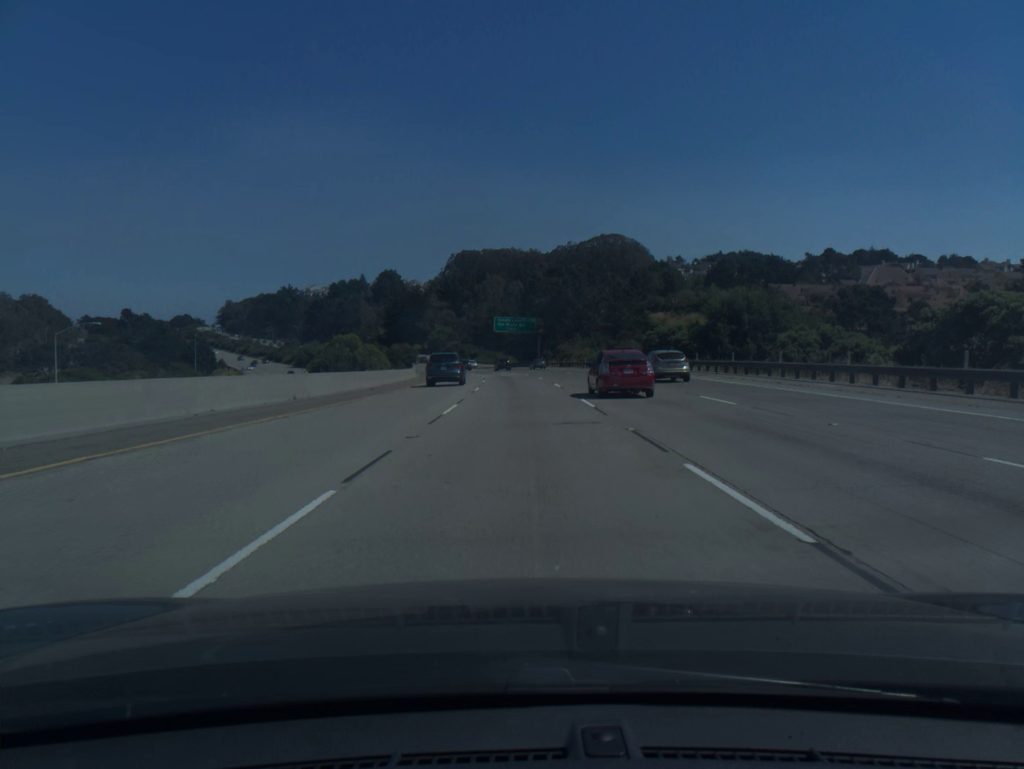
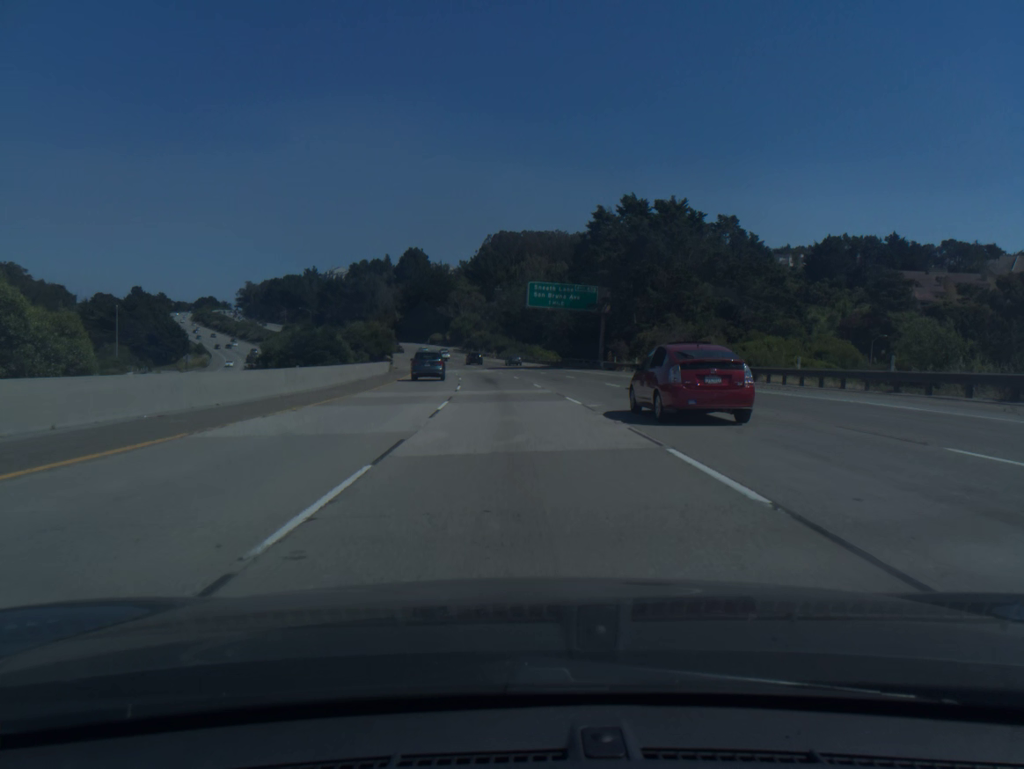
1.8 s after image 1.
(-0.8, +57.1) m; -3°
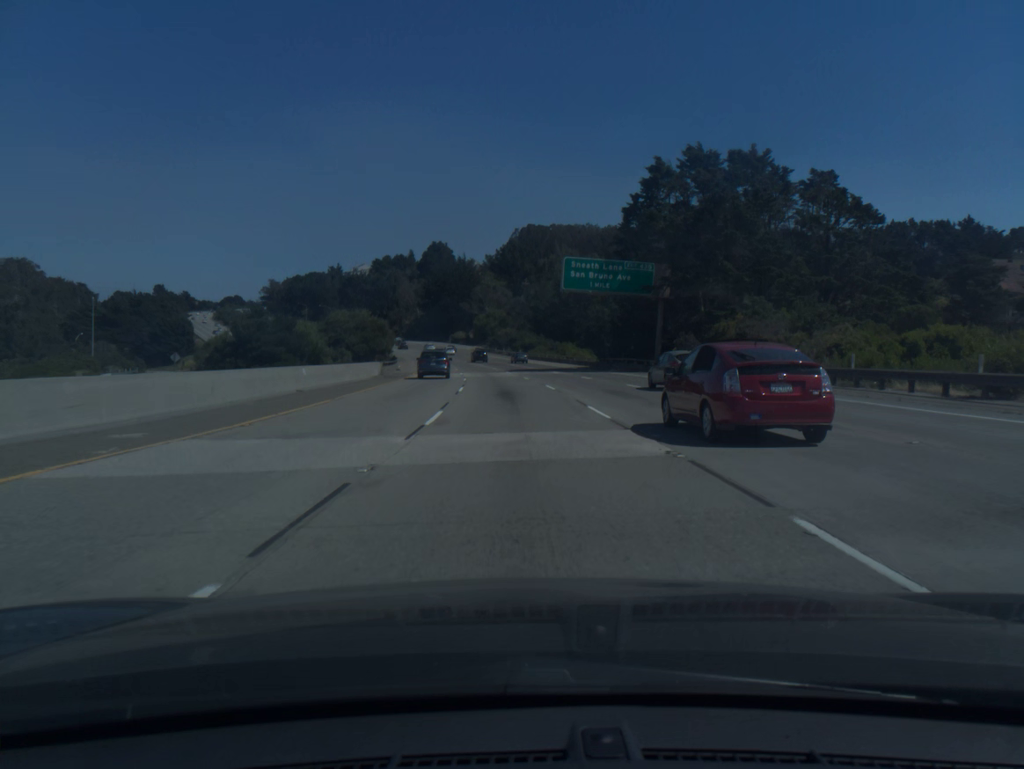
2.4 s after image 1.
(-0.3, +19.1) m; -2°
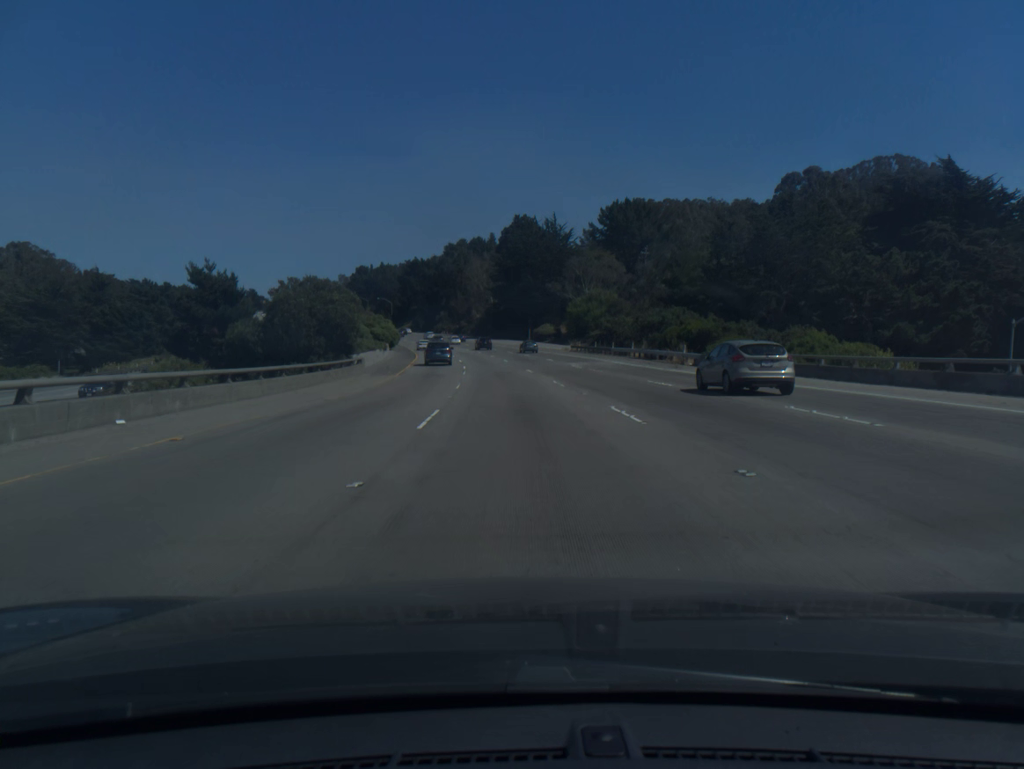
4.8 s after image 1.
(-4.7, +75.9) m; -7°
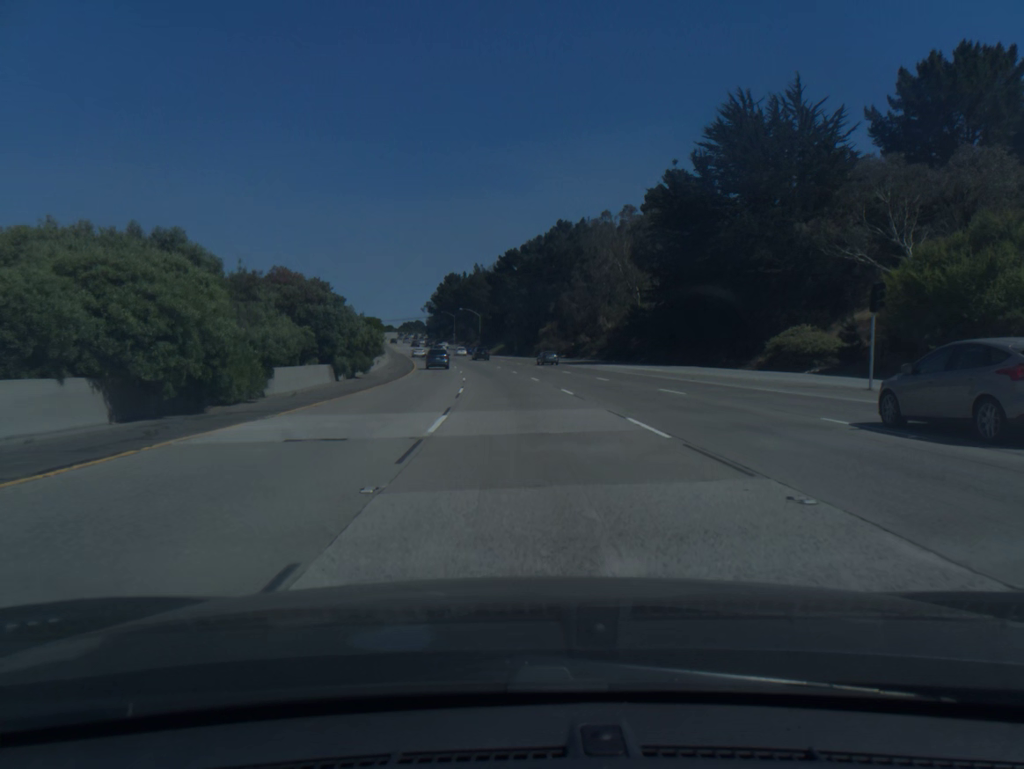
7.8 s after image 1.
(-7.4, +94.5) m; -8°
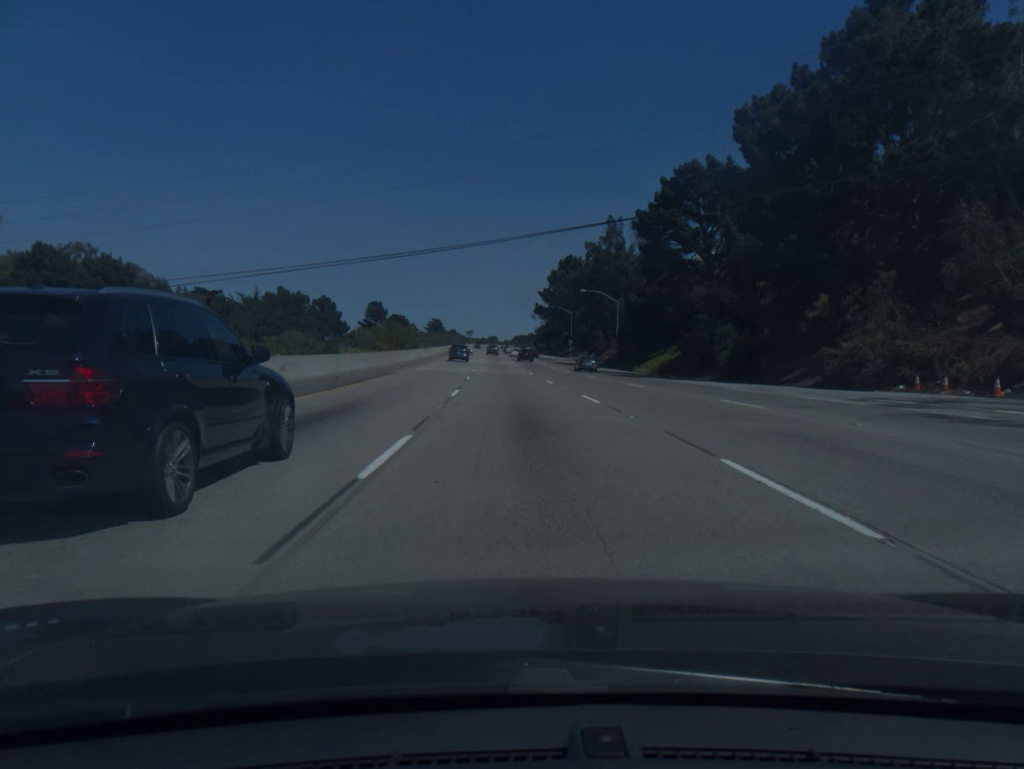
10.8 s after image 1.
(-7.2, +93.3) m; -9°
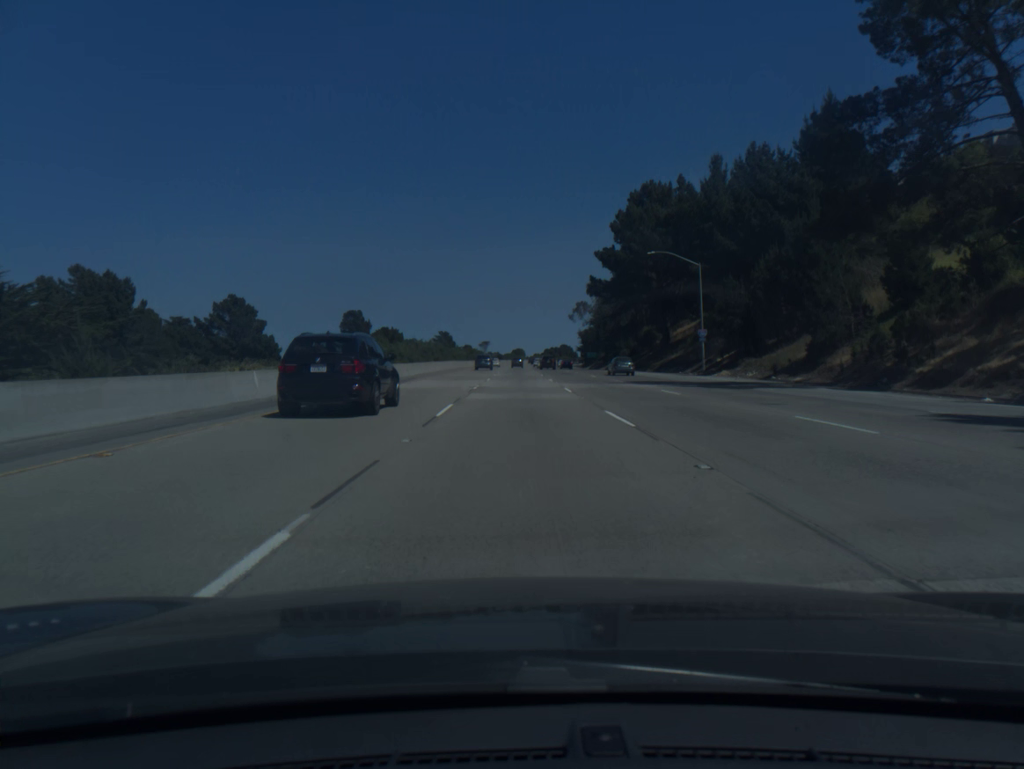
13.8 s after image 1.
(-3.0, +93.1) m; -2°
